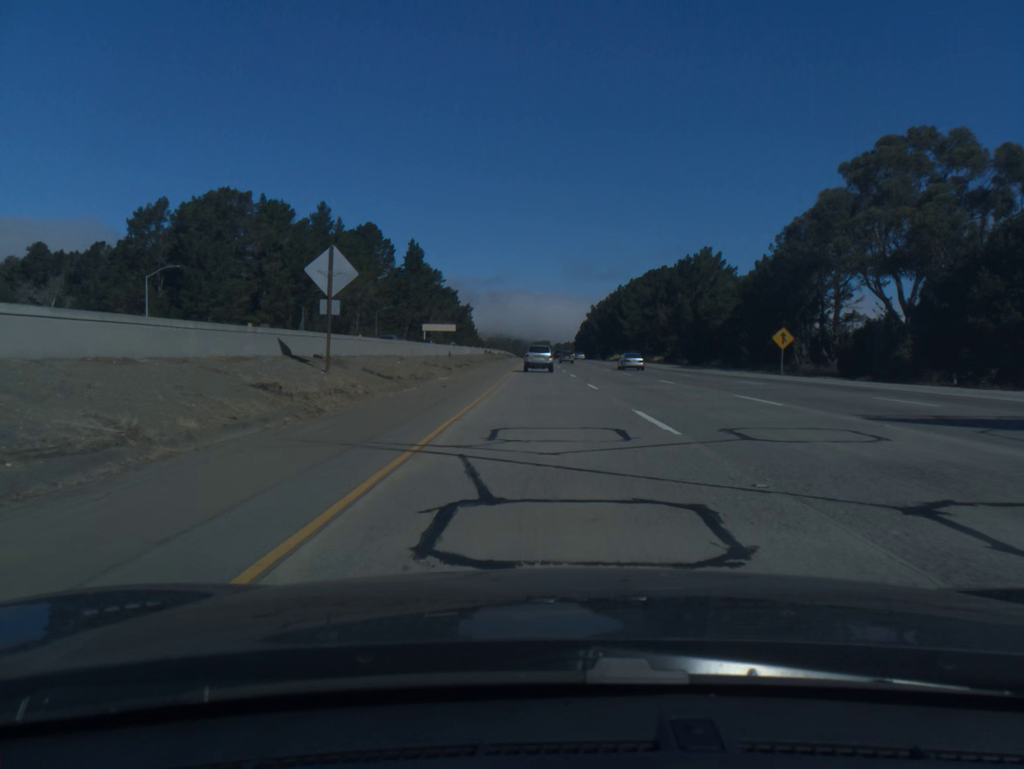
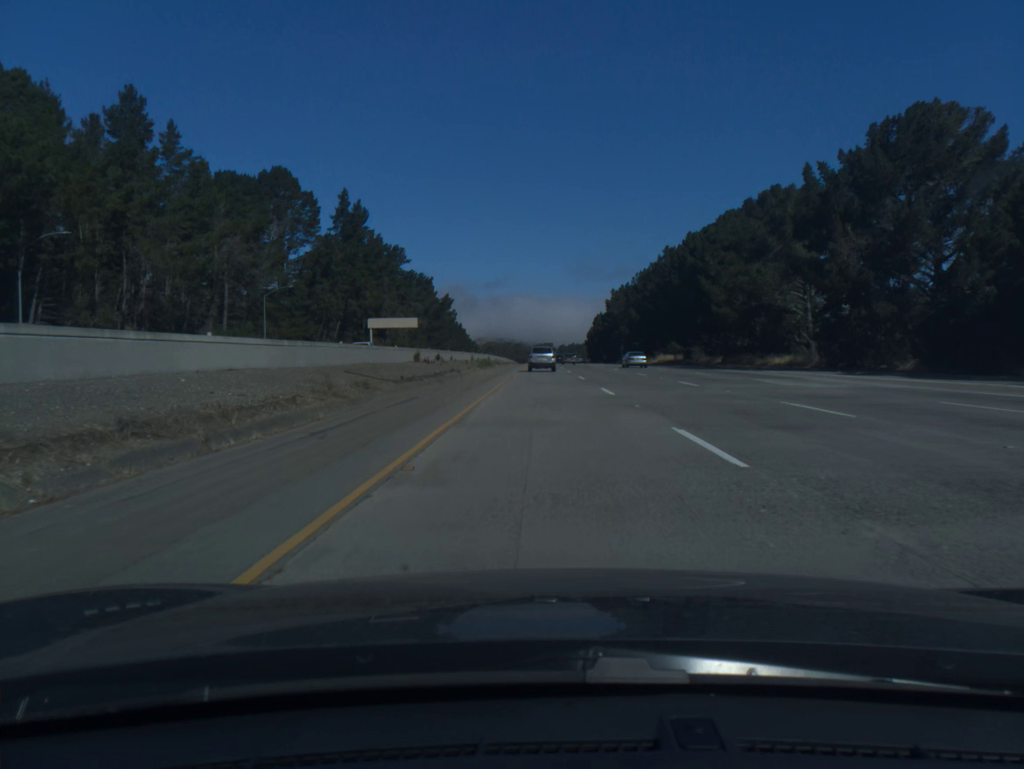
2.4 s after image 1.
(-0.6, +76.9) m; 0°
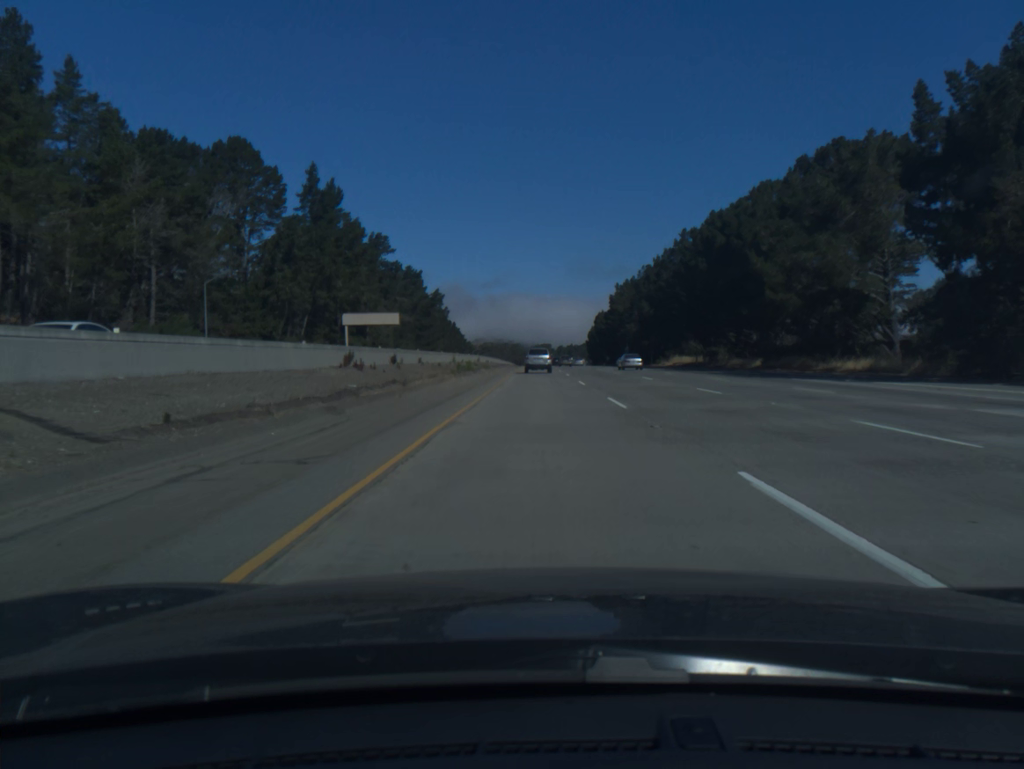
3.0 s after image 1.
(0.0, +19.1) m; 0°
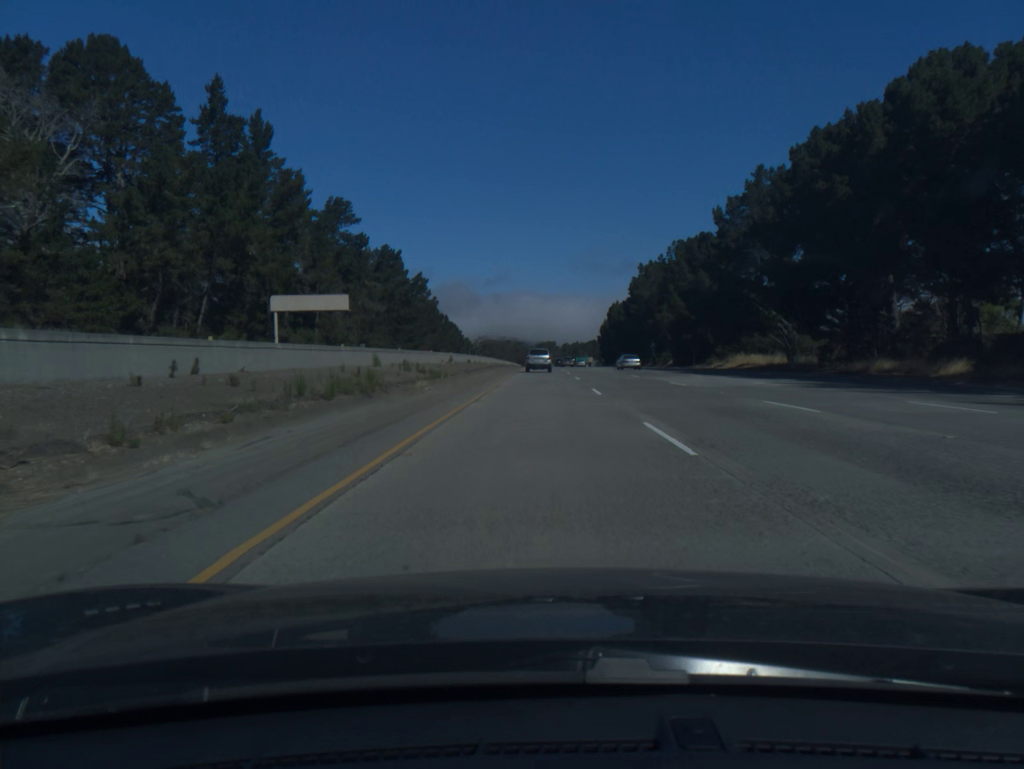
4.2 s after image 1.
(-0.1, +38.2) m; 0°
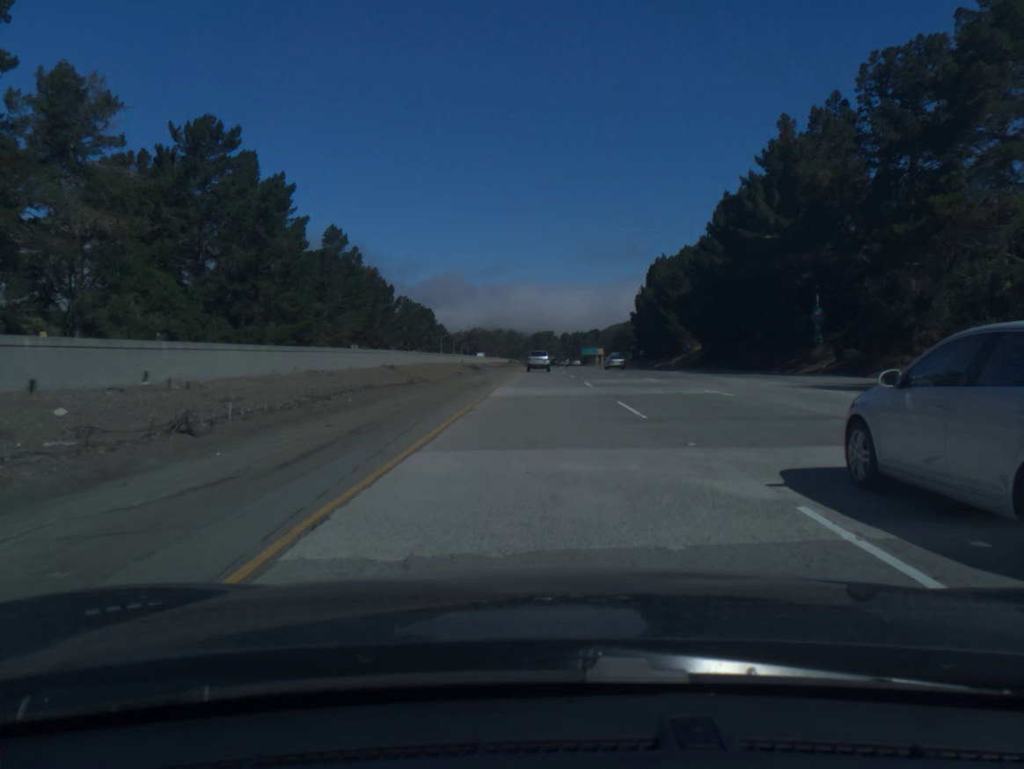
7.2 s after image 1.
(-0.1, +95.6) m; 0°
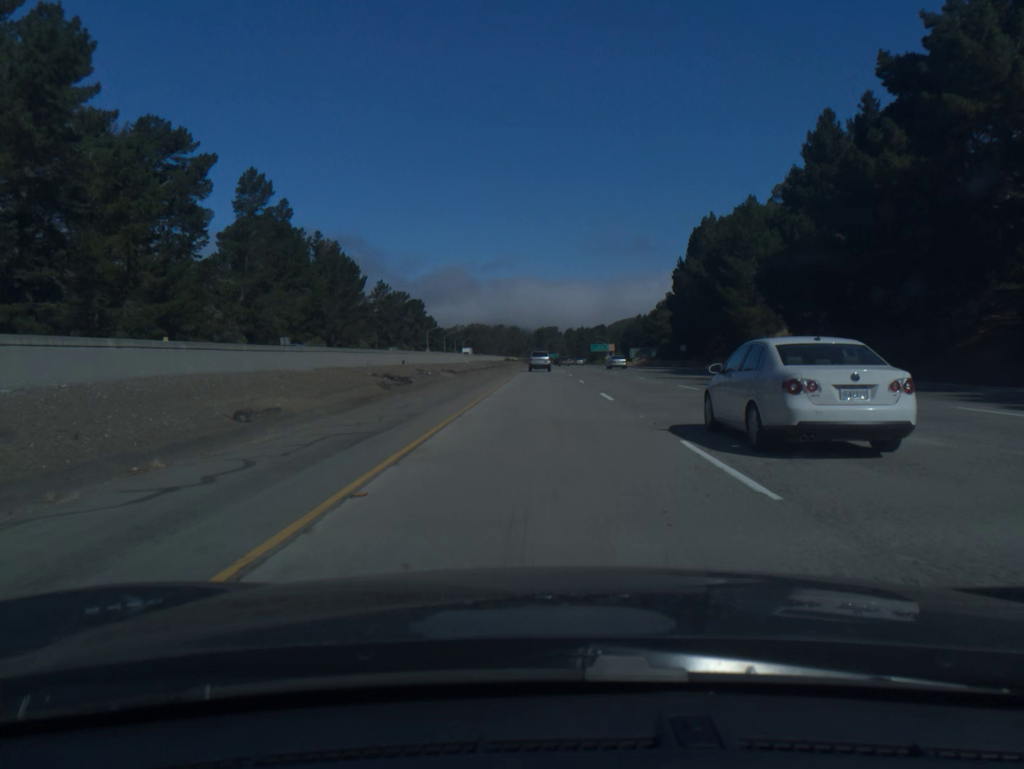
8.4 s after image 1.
(-0.1, +38.8) m; 0°
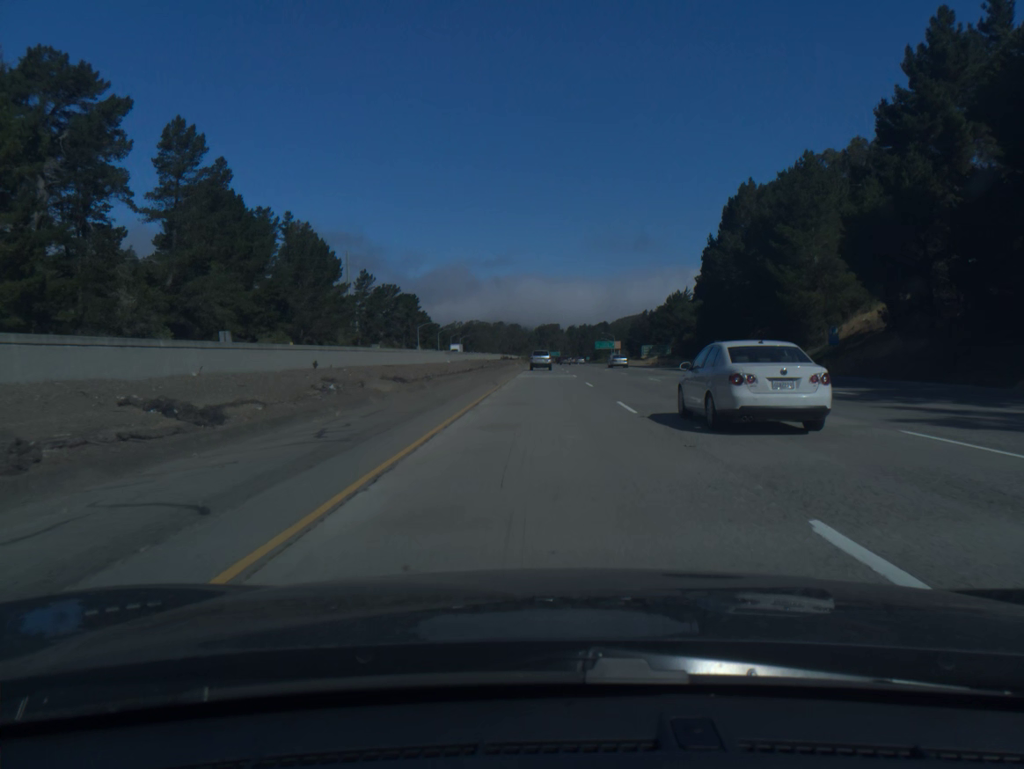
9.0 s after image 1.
(0.0, +19.5) m; 0°
